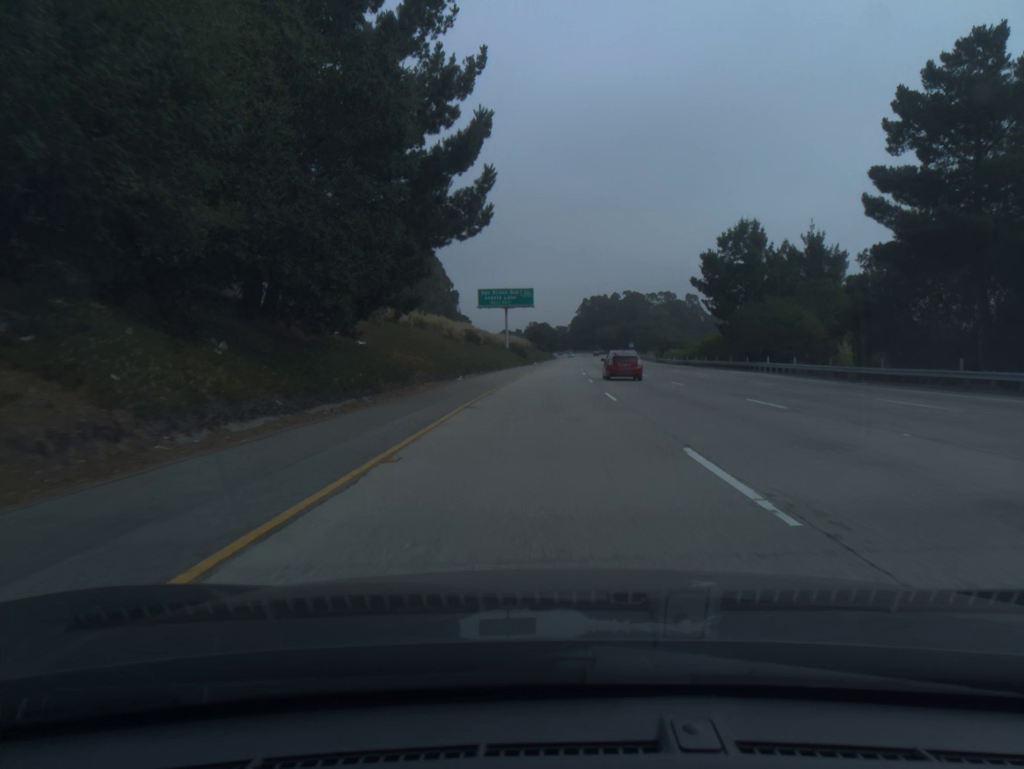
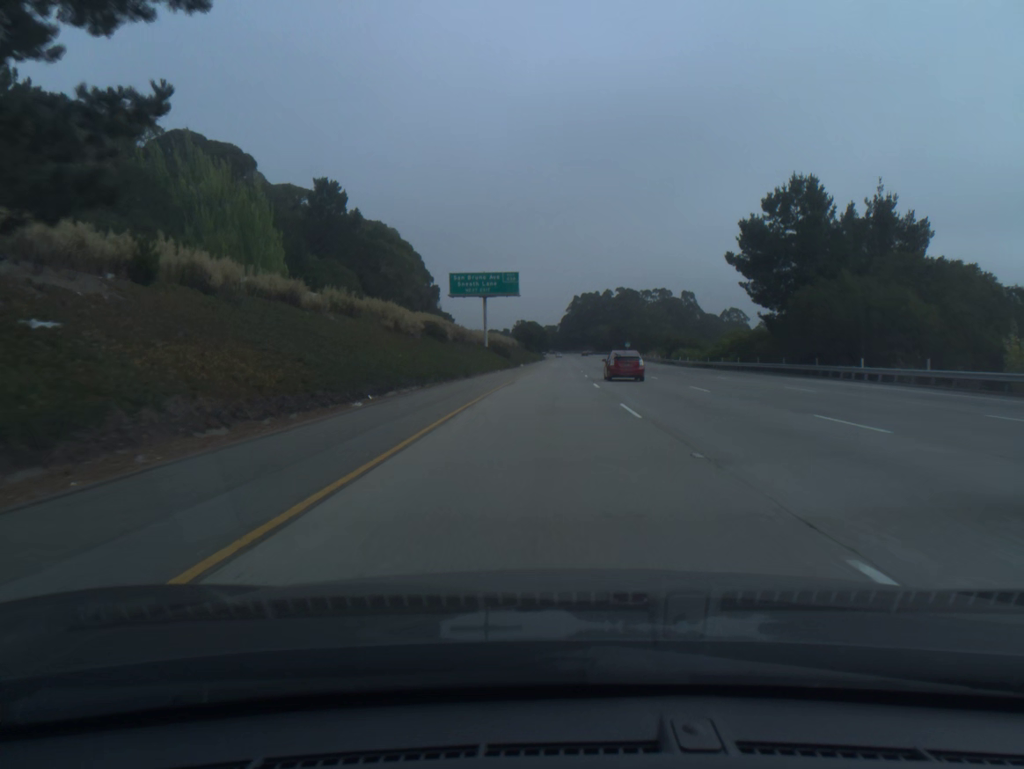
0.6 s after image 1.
(+0.1, +20.3) m; +1°
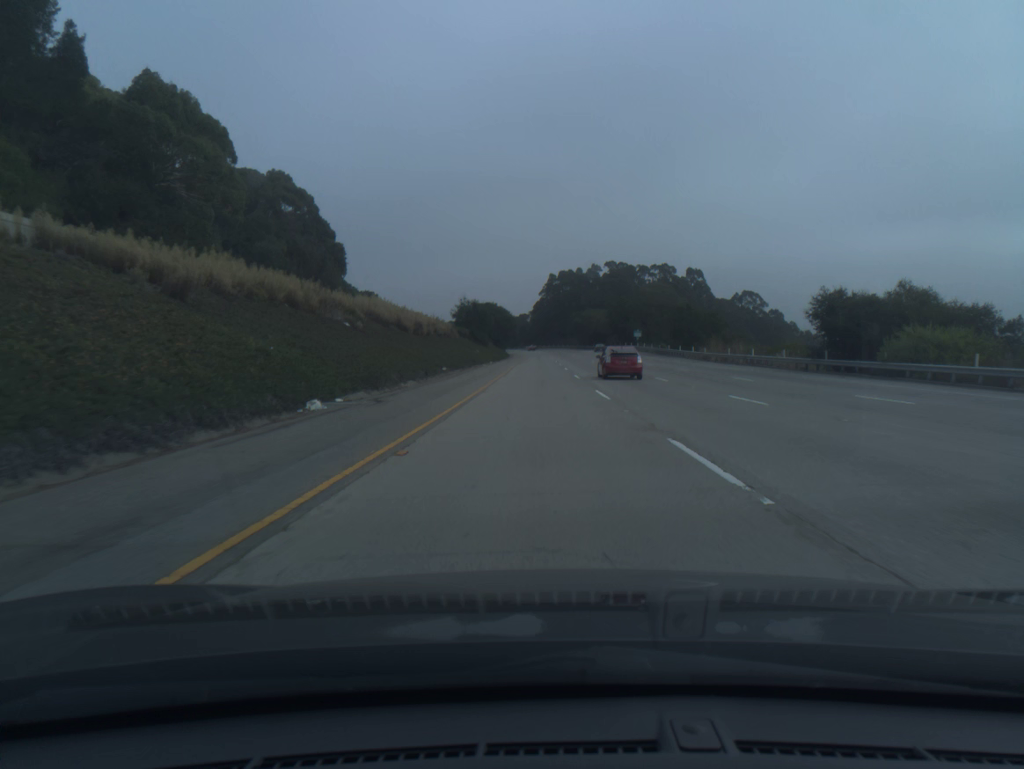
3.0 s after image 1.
(+2.0, +81.2) m; +2°
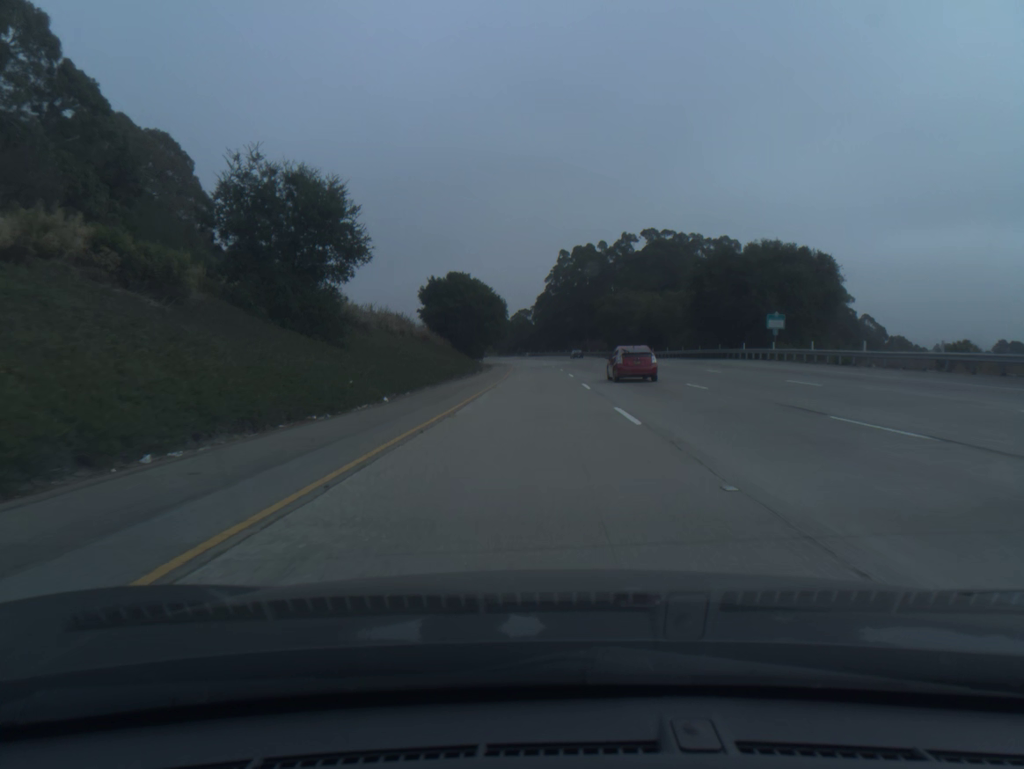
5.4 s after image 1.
(-0.2, +81.3) m; 0°
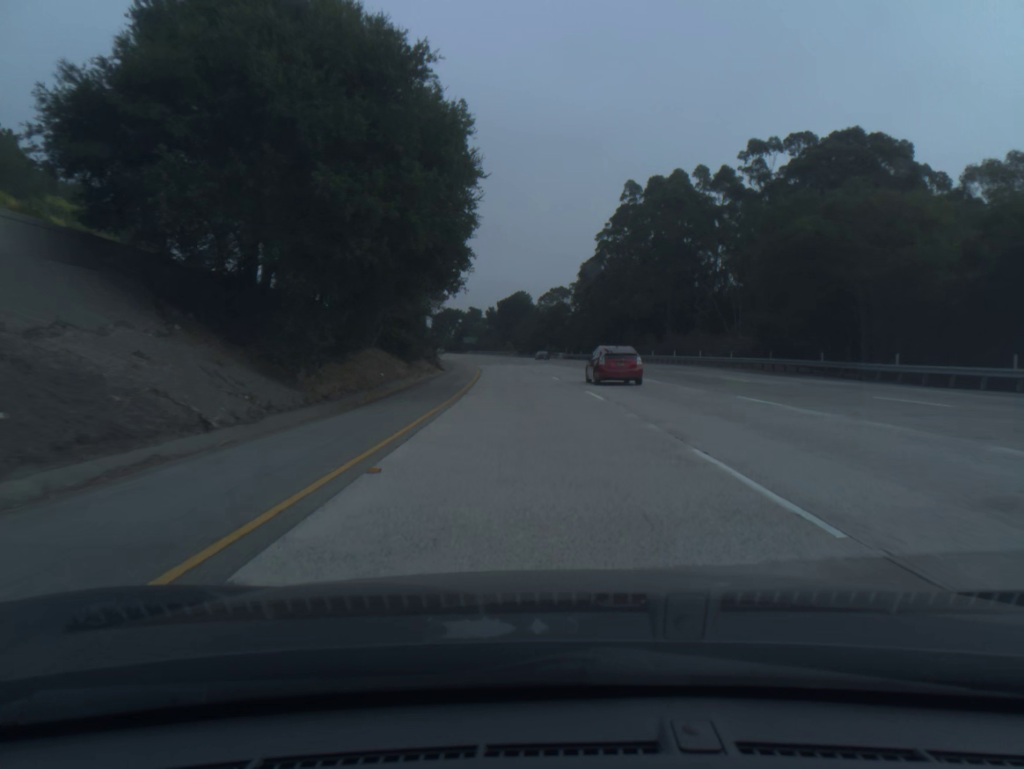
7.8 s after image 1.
(-1.1, +81.0) m; -2°
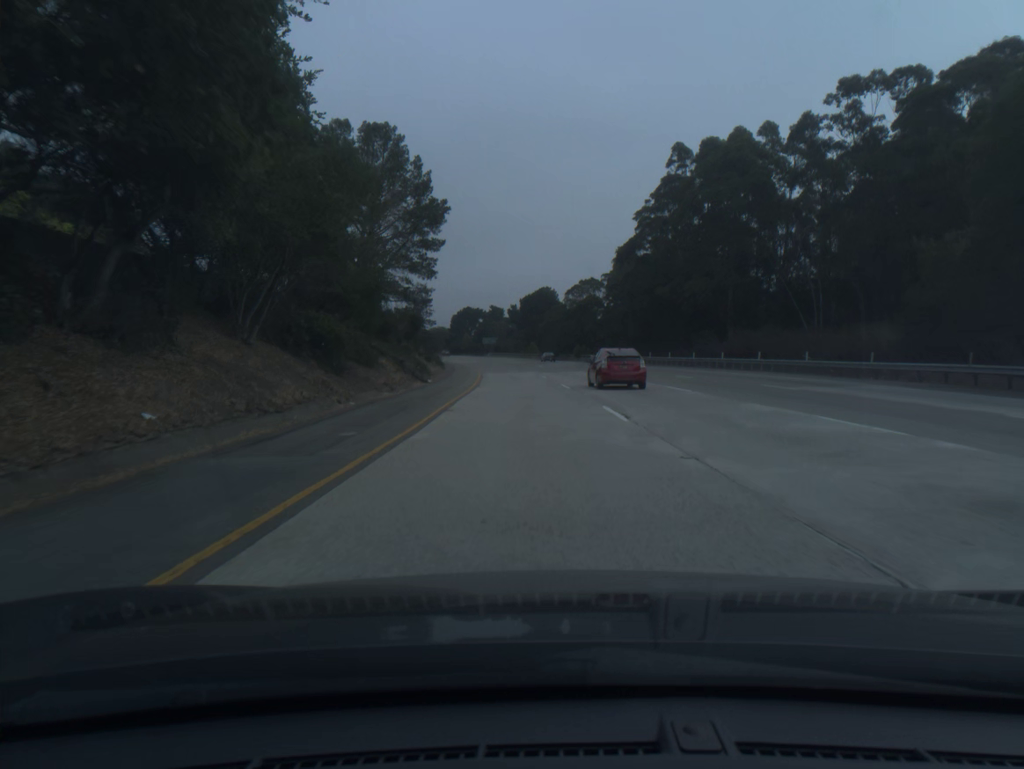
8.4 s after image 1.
(-0.3, +20.1) m; -2°
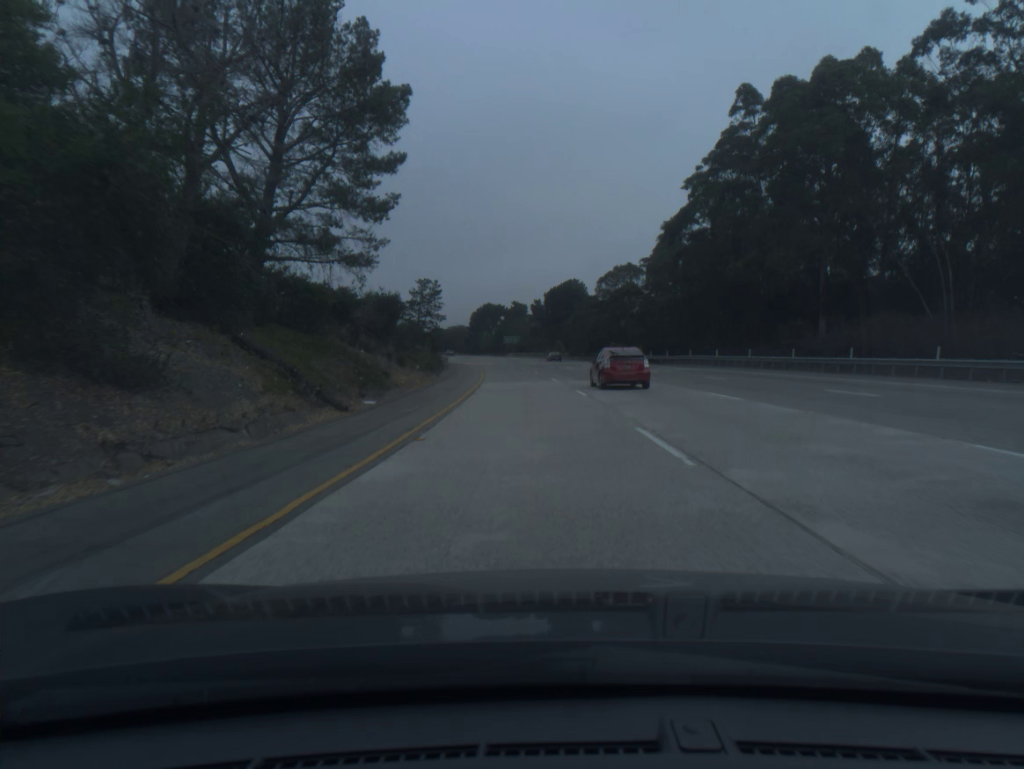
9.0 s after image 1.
(-0.3, +20.1) m; -2°
